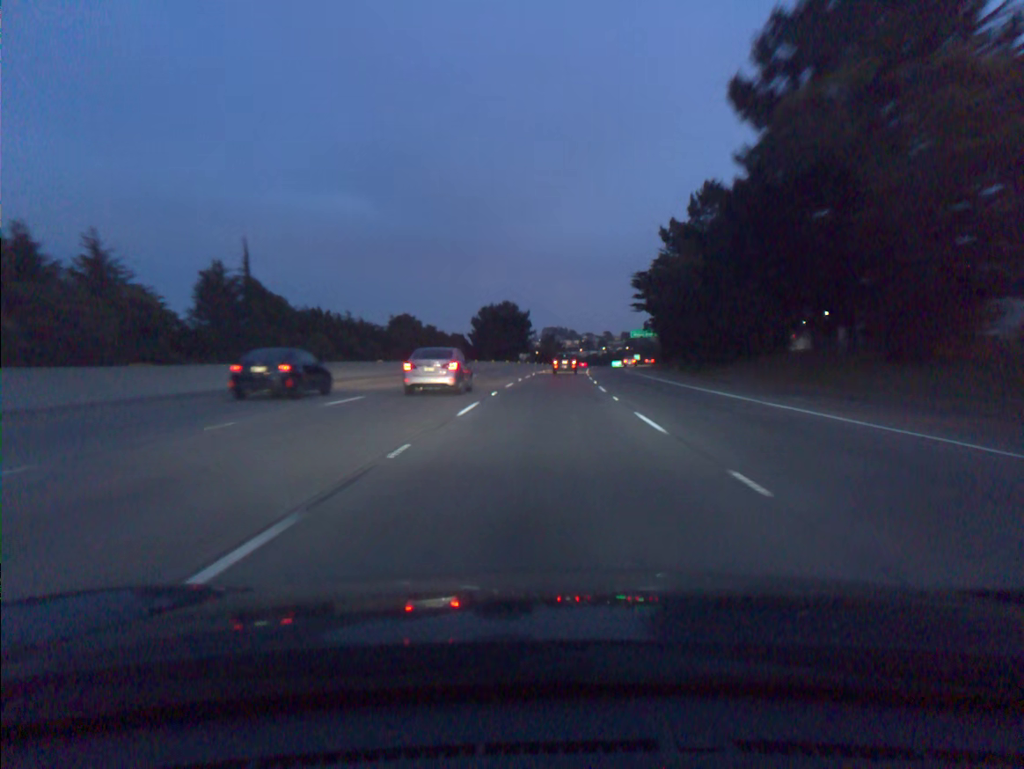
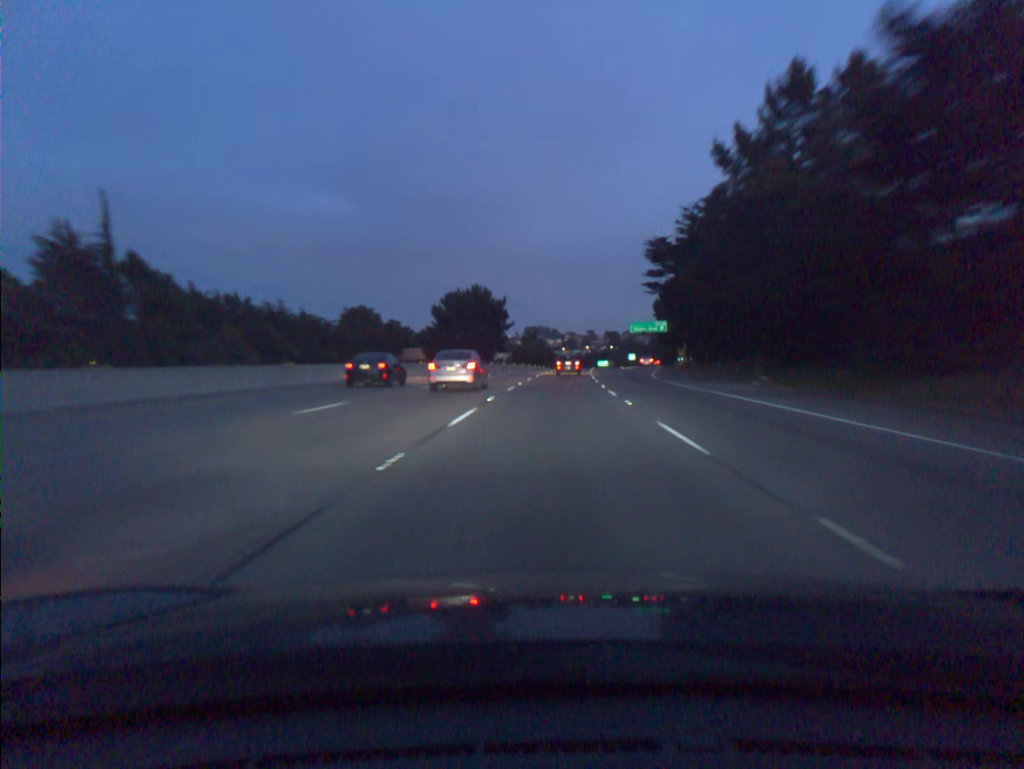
(+0.3, +31.6) m; +1°
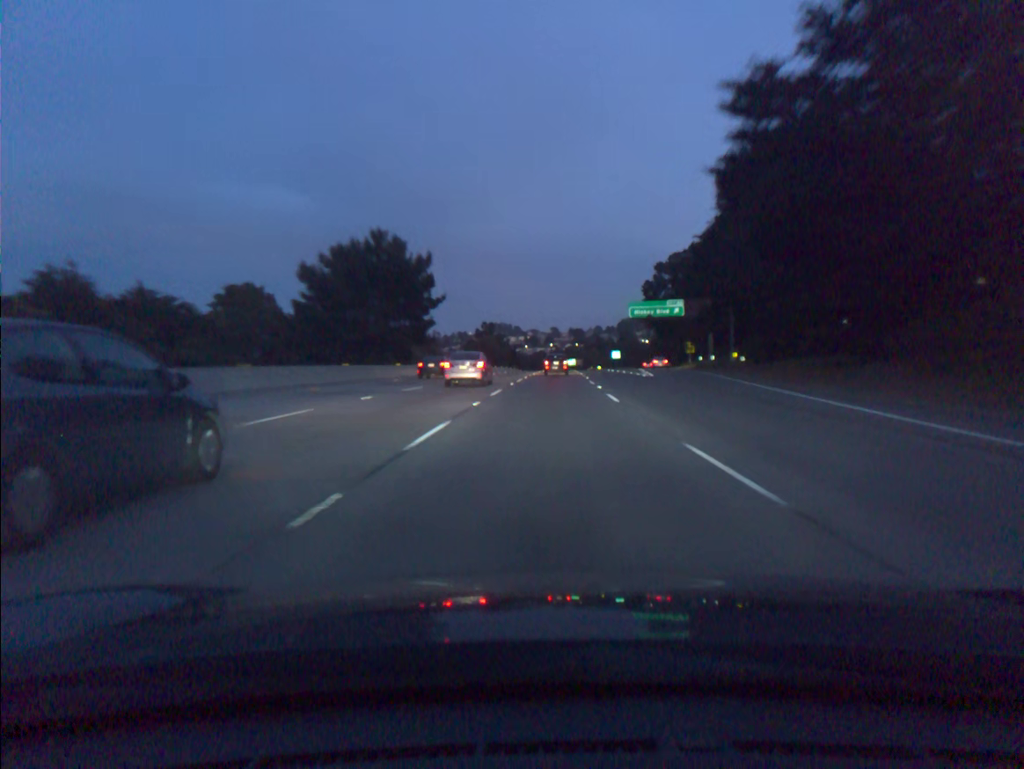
(+1.1, +47.3) m; +3°
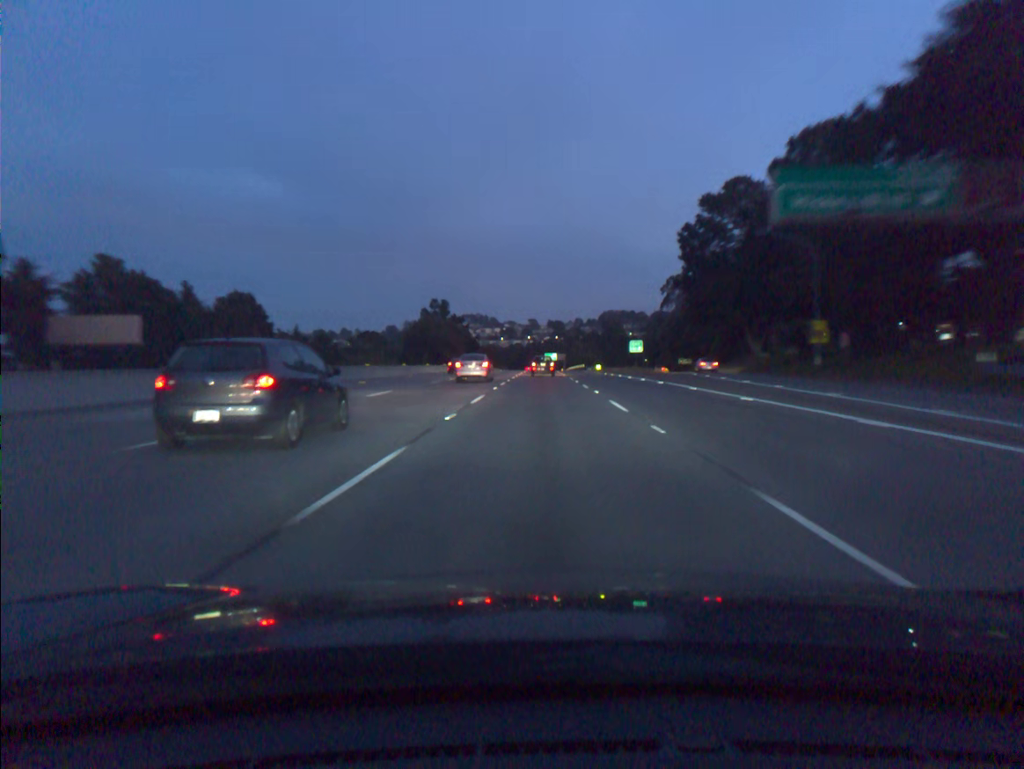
(+1.1, +62.9) m; +2°
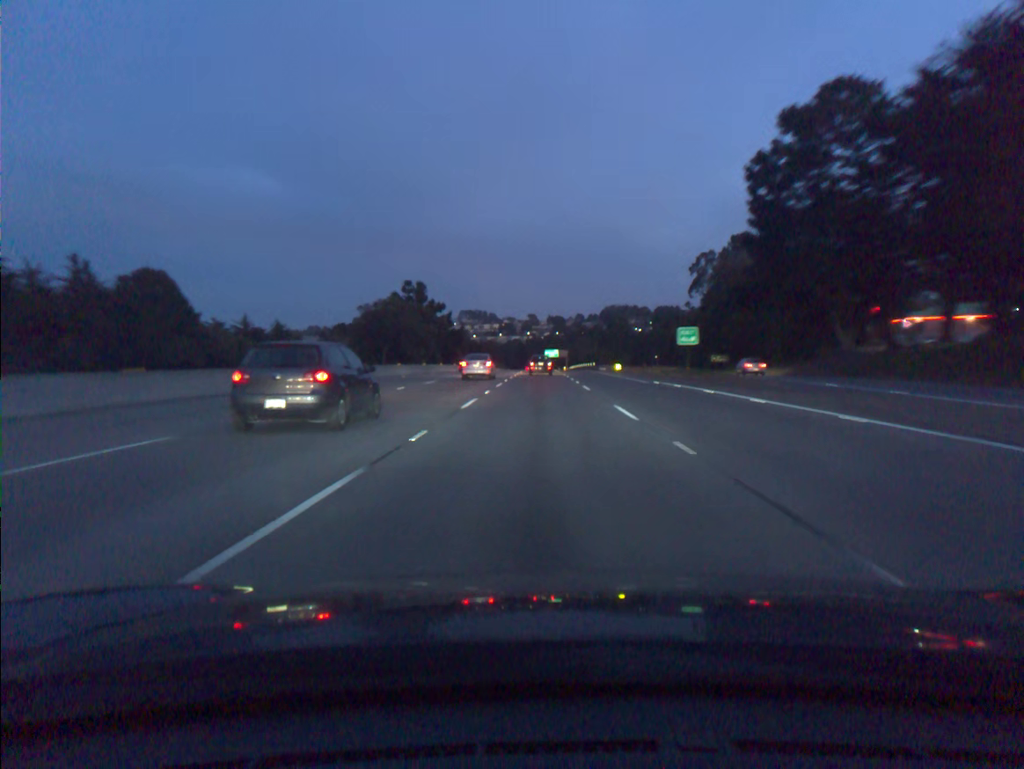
(0.0, +31.5) m; 0°
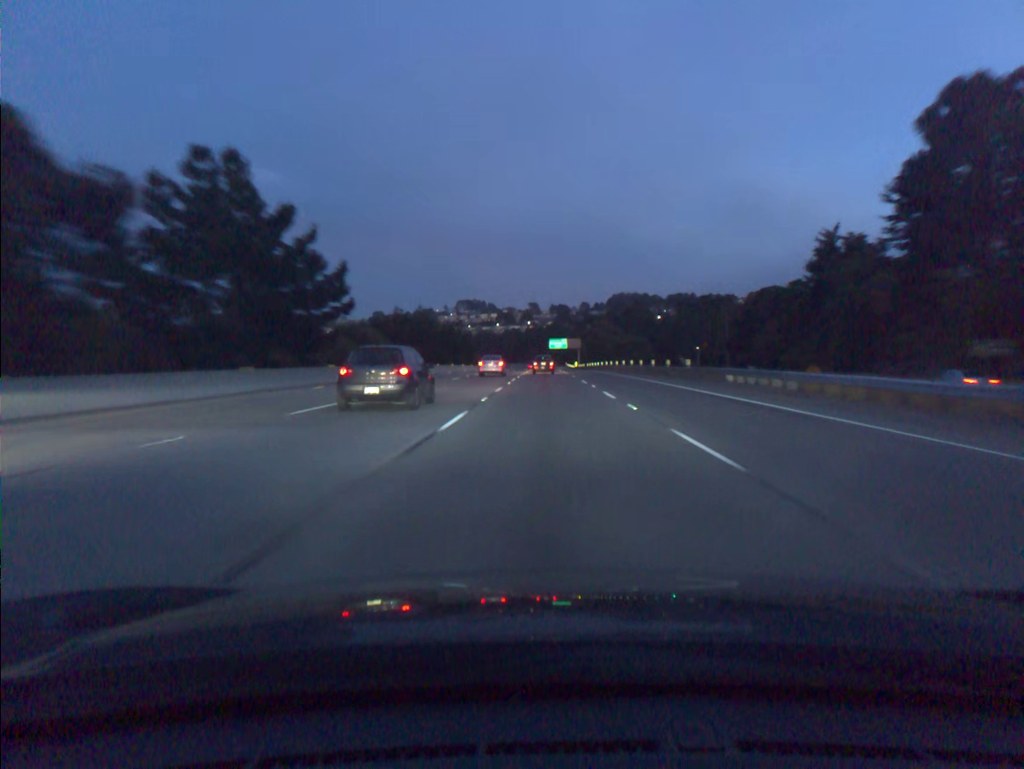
(-0.4, +79.3) m; 0°
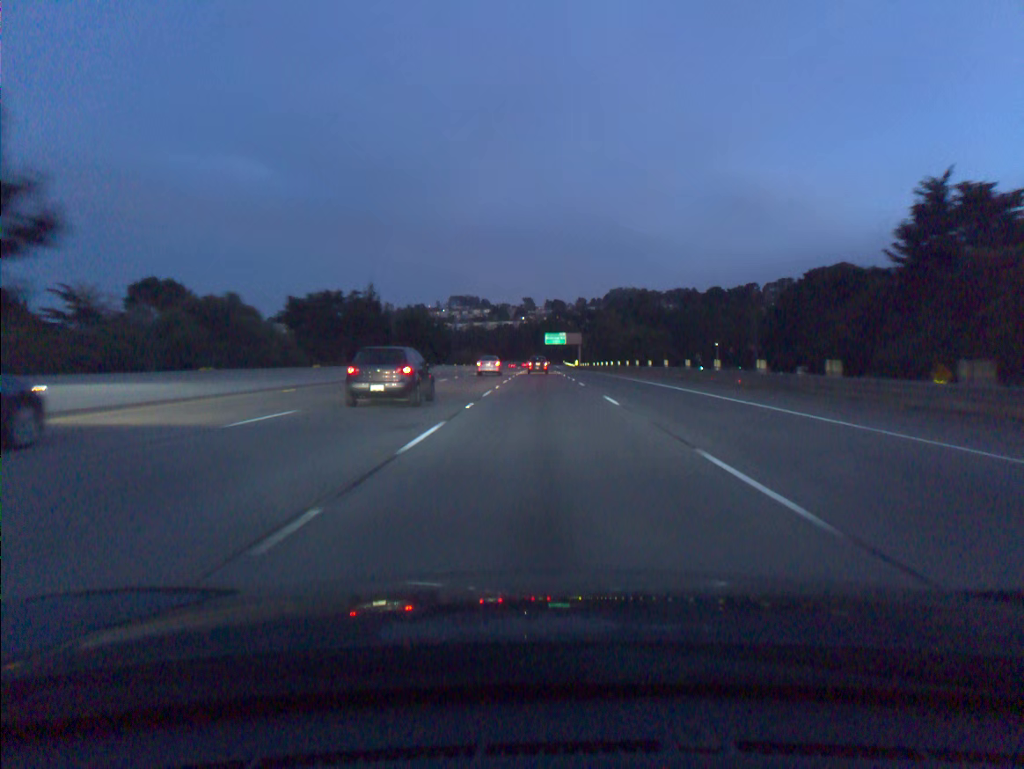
(+0.1, +32.1) m; 0°
